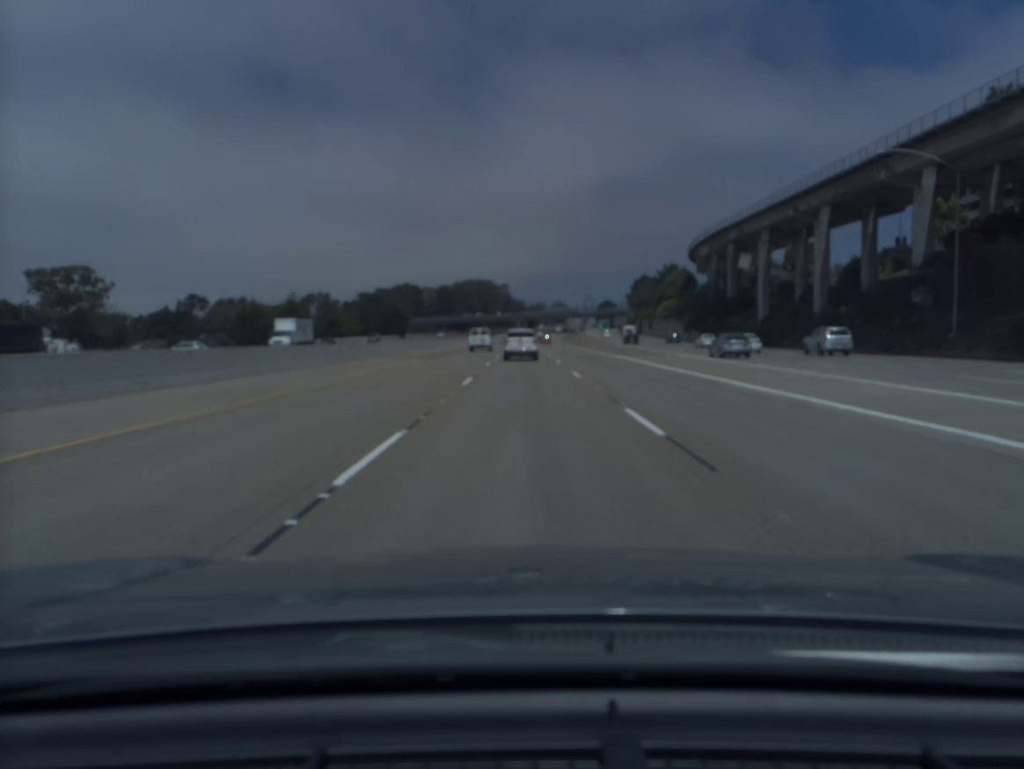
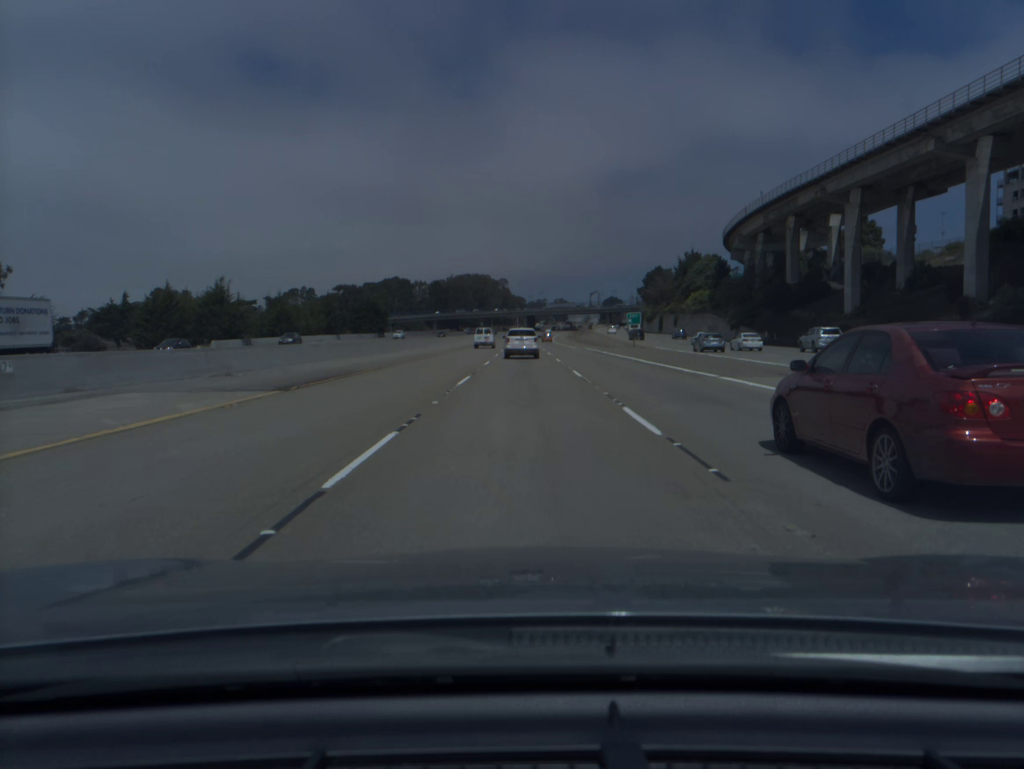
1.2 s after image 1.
(0.0, +29.3) m; 0°
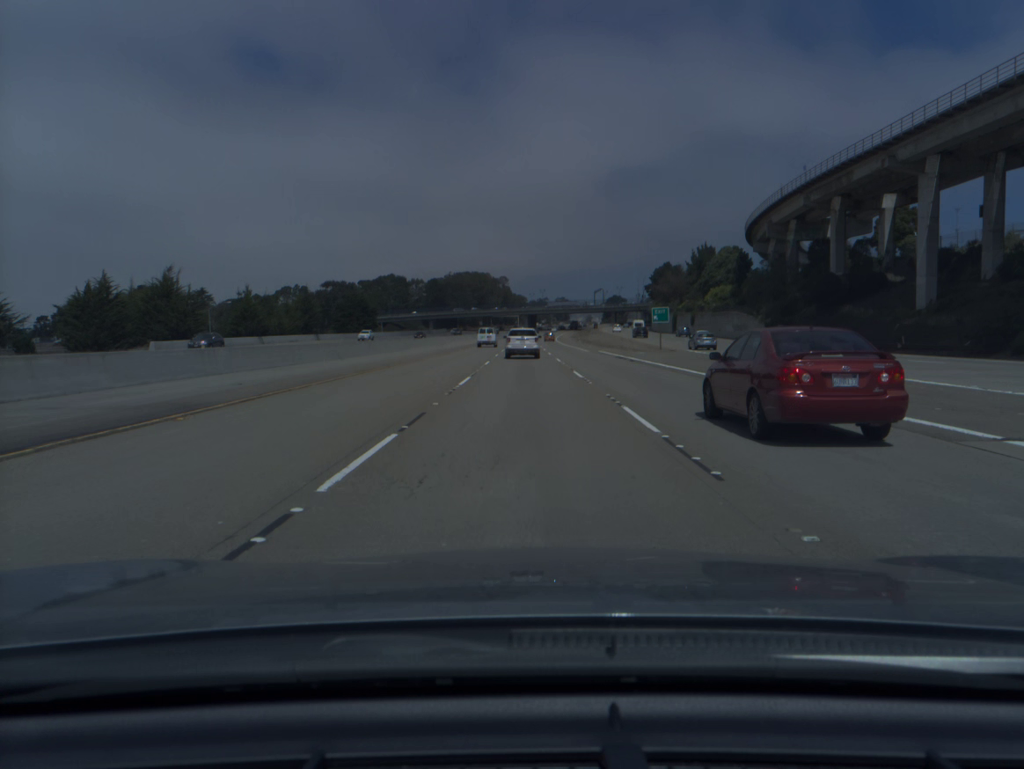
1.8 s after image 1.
(0.0, +14.7) m; 0°
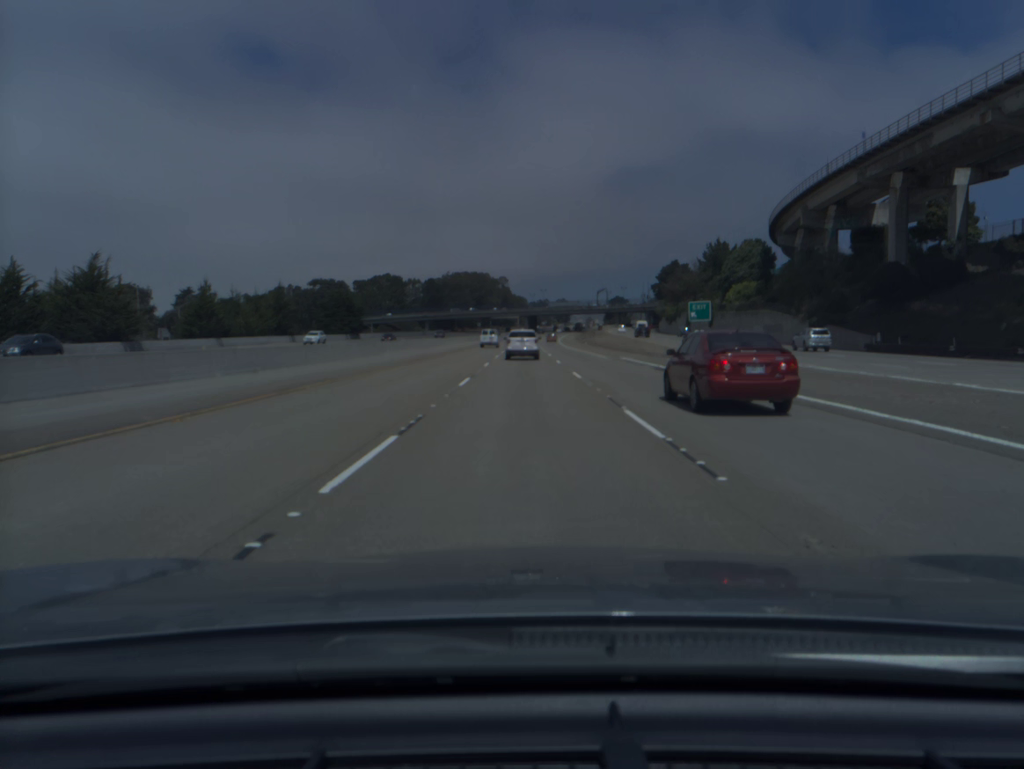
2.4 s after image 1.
(0.0, +14.7) m; 0°
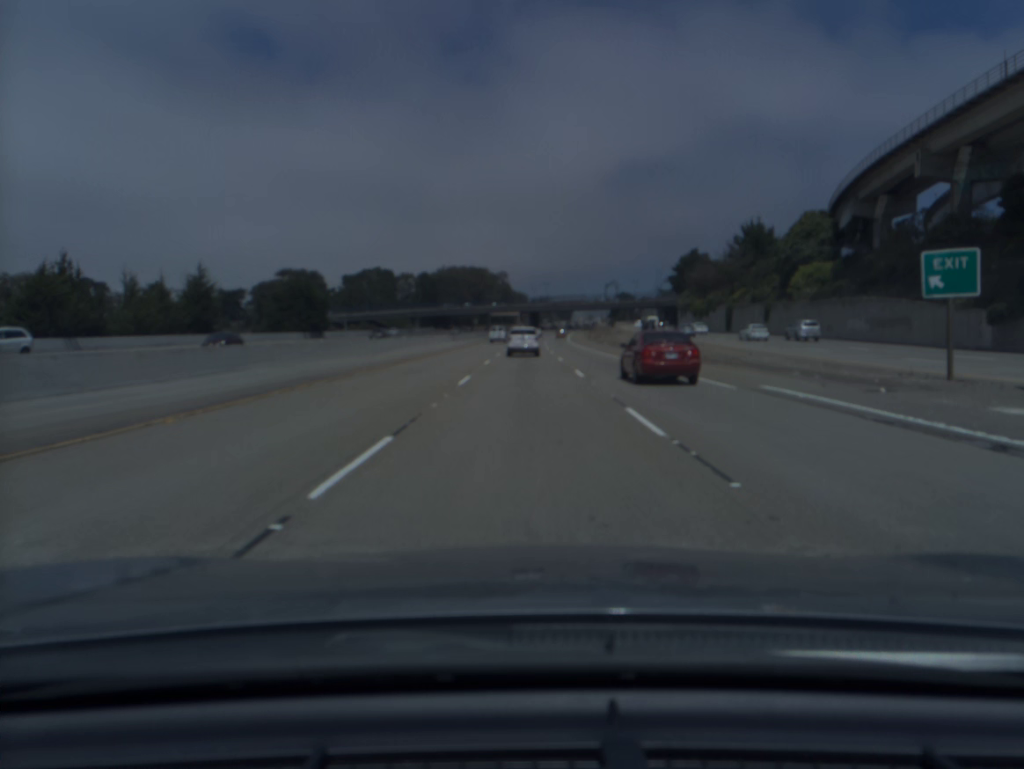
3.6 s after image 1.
(0.0, +29.5) m; 0°
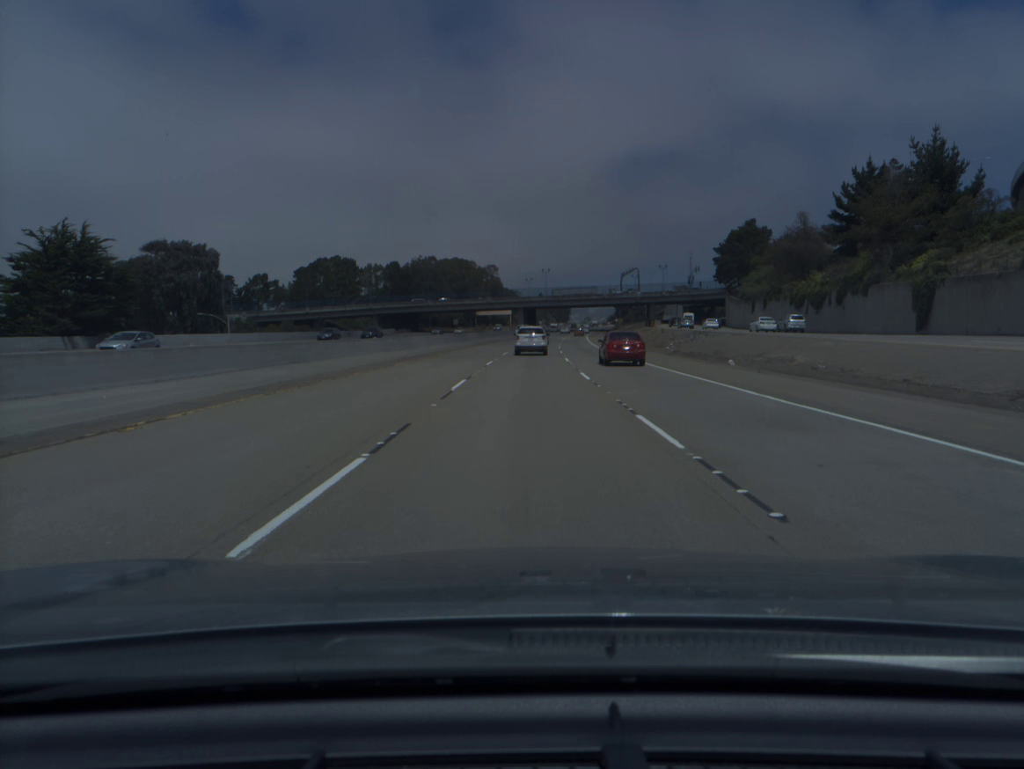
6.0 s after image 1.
(+0.2, +59.2) m; 0°
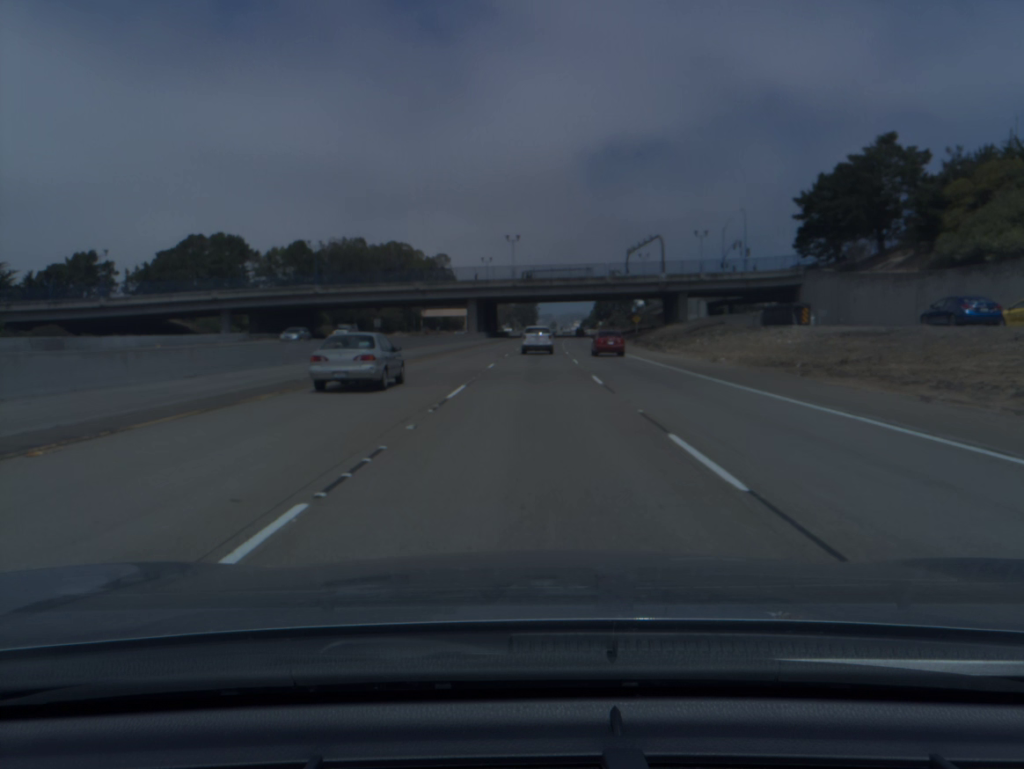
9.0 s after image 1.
(+1.4, +74.5) m; +3°
